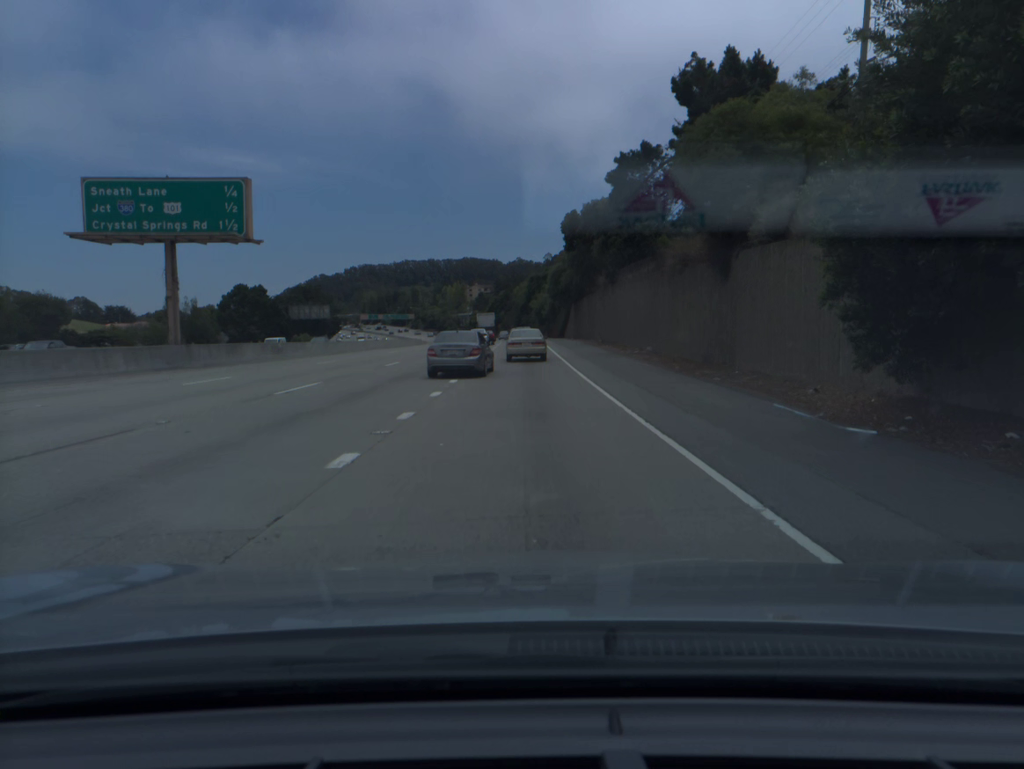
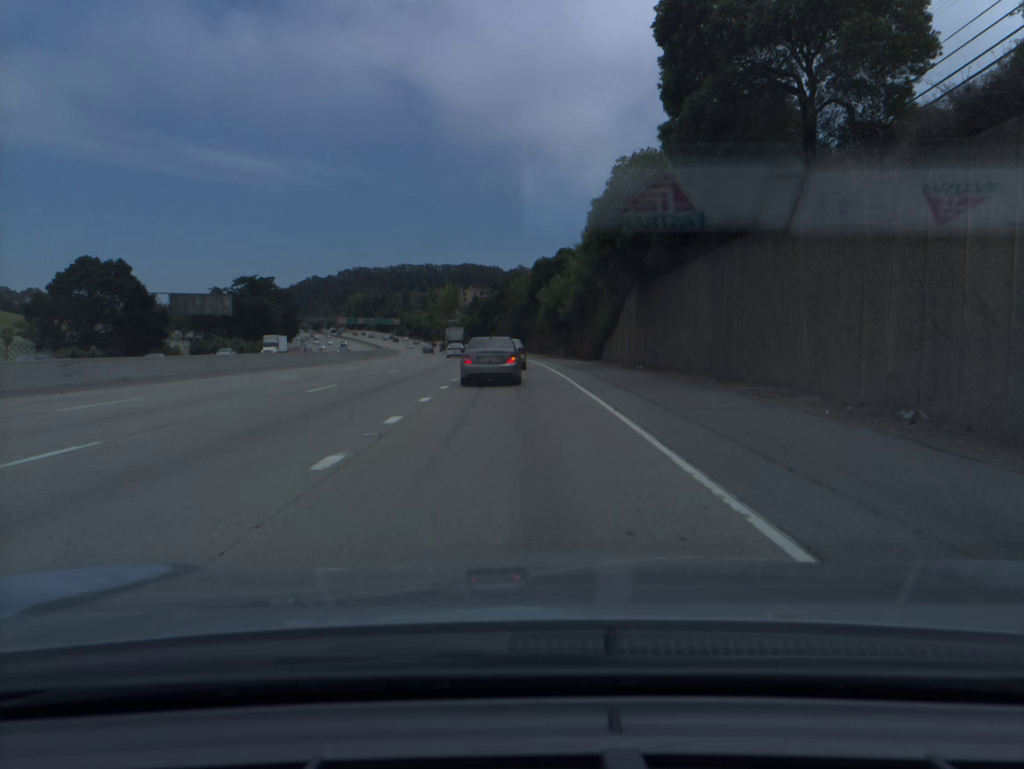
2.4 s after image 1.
(0.0, +53.8) m; 0°
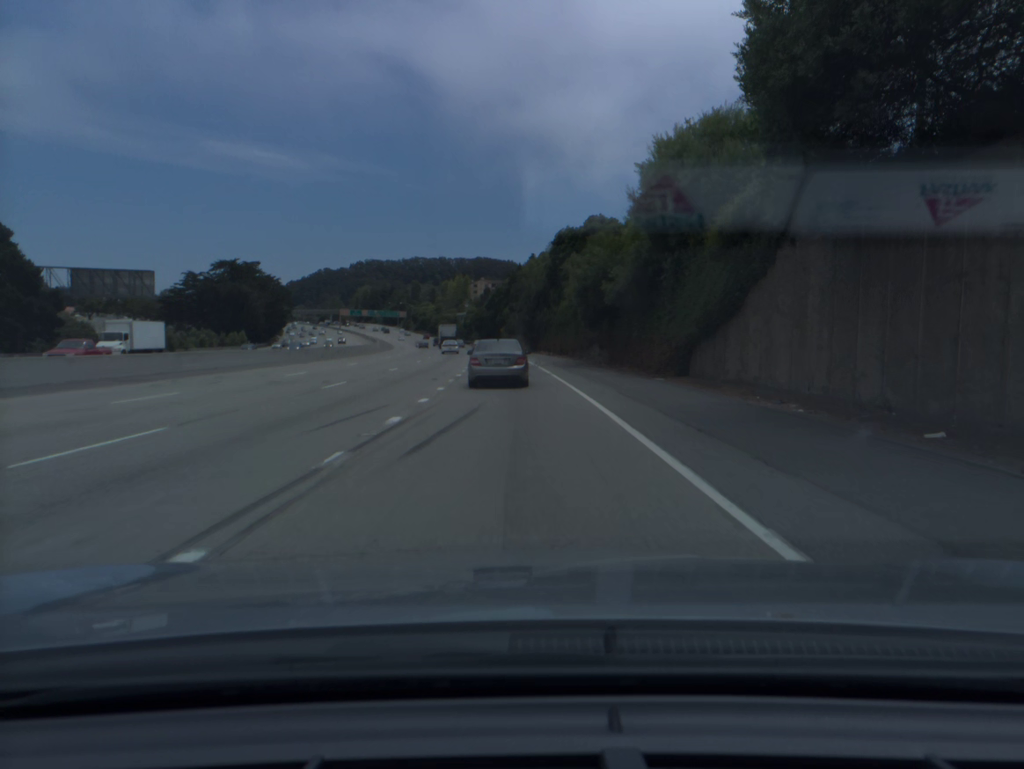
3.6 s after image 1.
(-0.2, +26.6) m; -1°
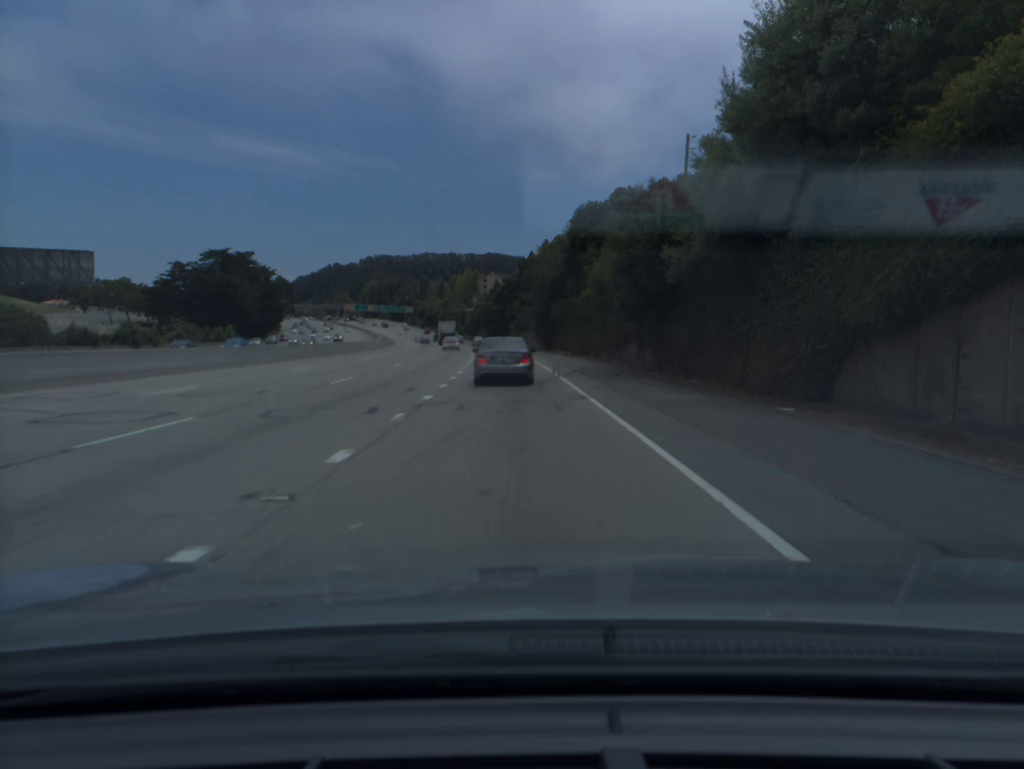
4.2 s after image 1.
(-0.1, +13.4) m; -1°
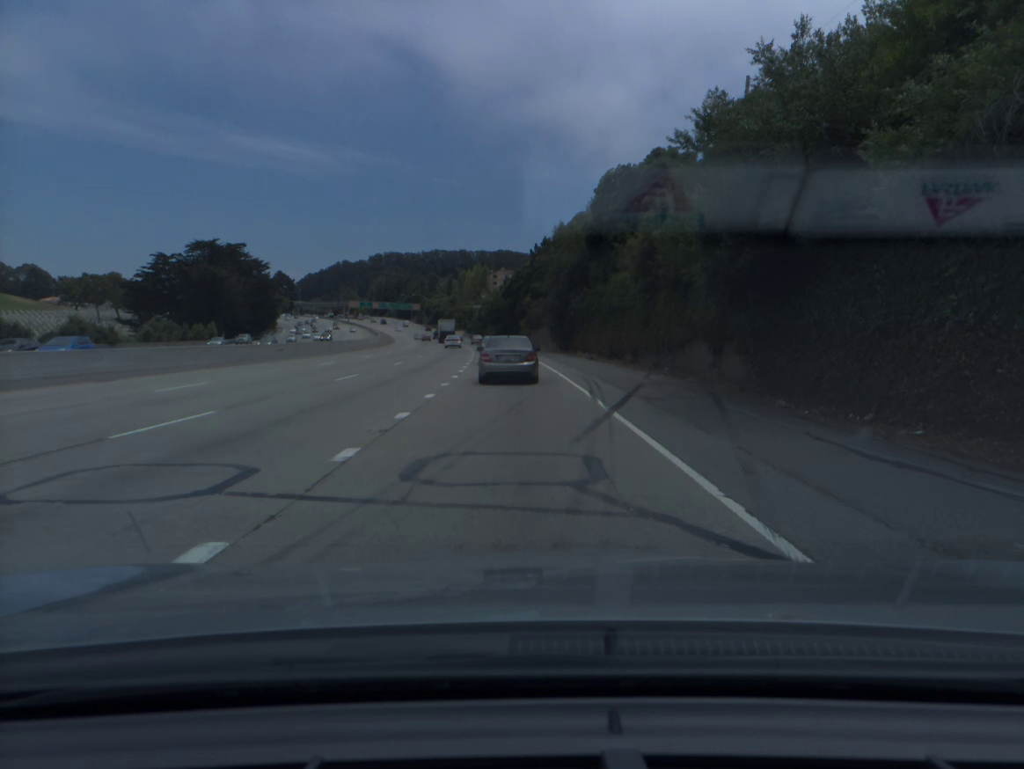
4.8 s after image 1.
(-0.1, +13.5) m; -1°
